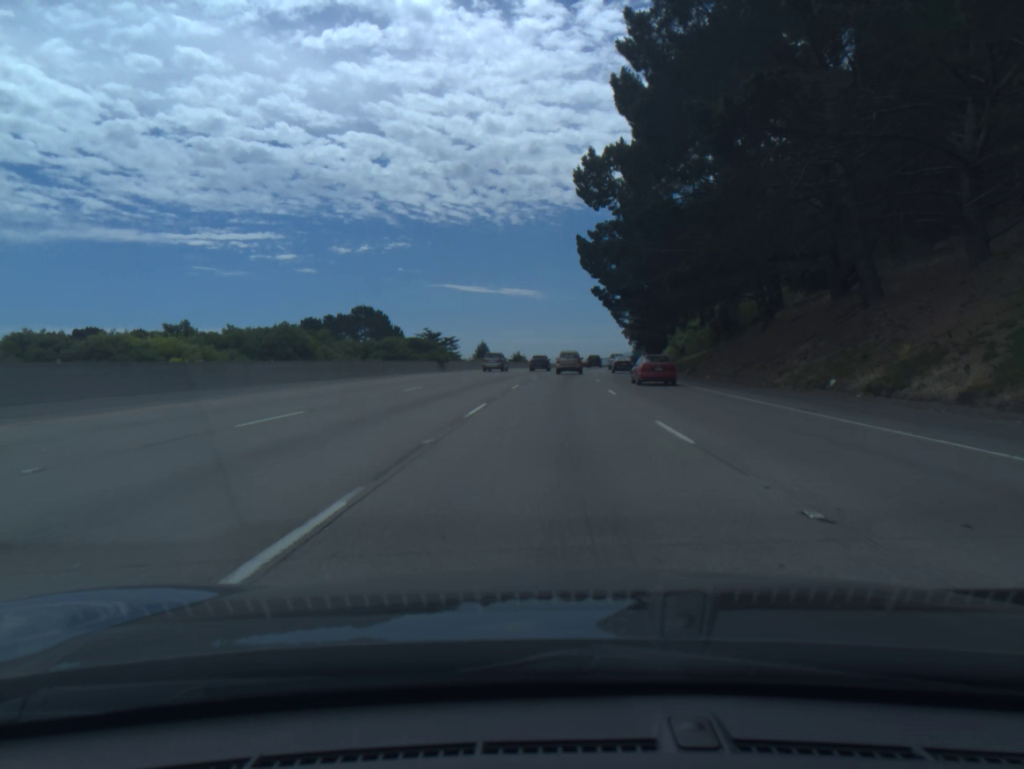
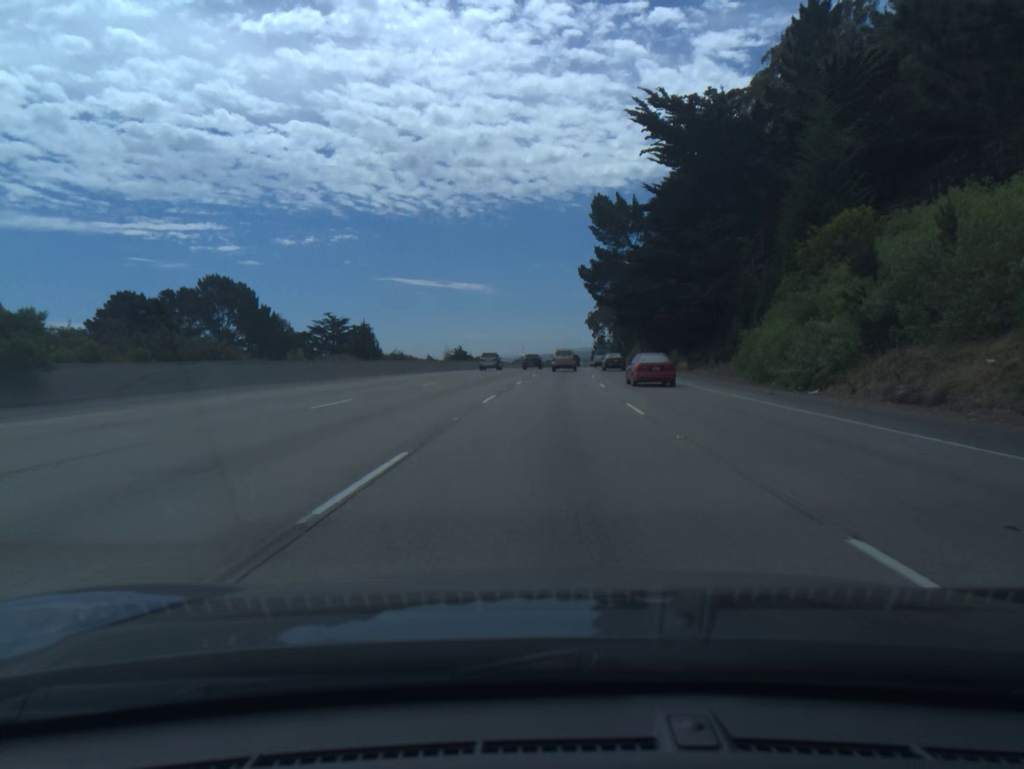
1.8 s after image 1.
(+1.8, +53.5) m; +4°
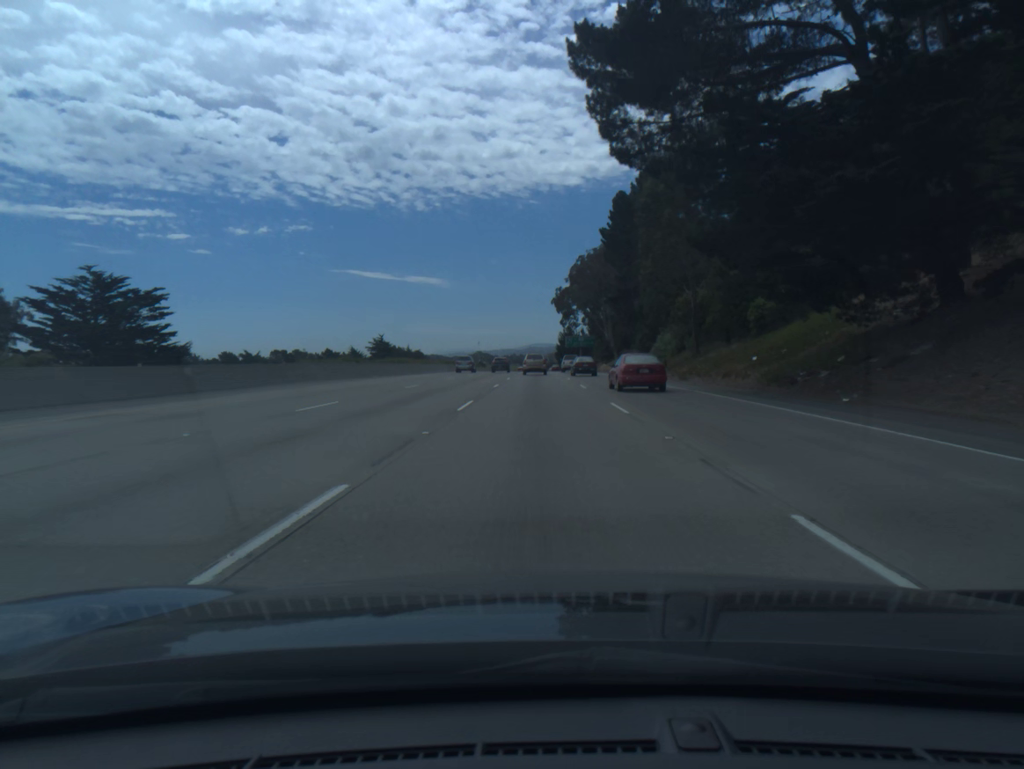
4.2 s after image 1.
(+2.4, +72.5) m; +3°
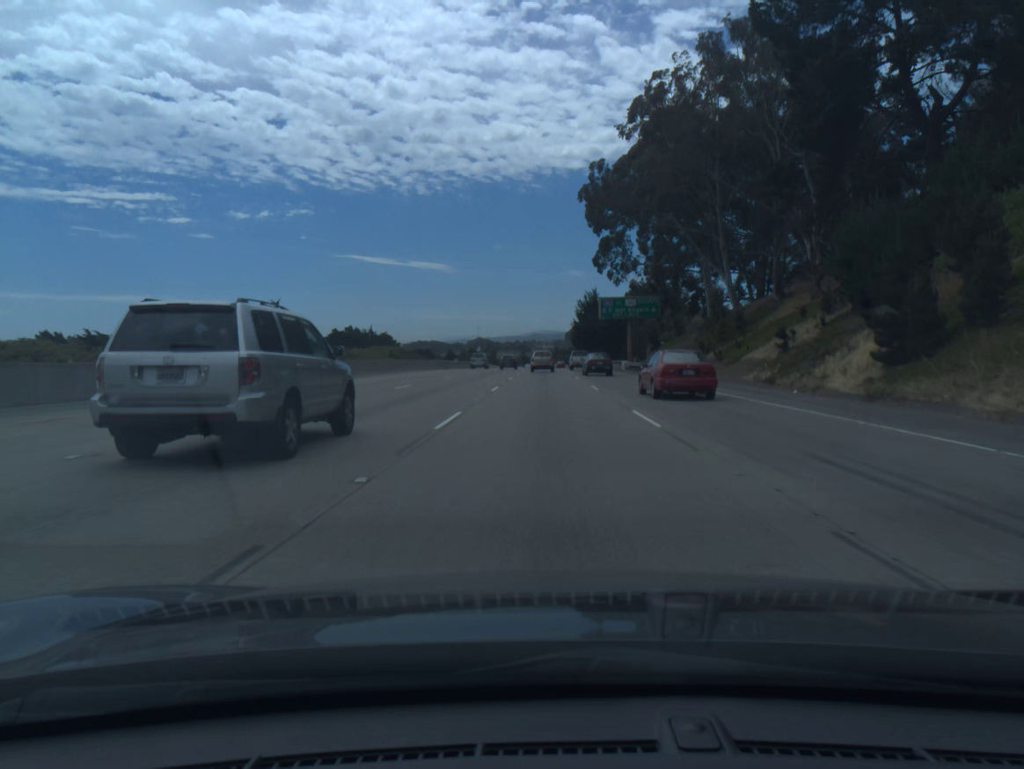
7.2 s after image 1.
(-0.6, +91.2) m; 0°
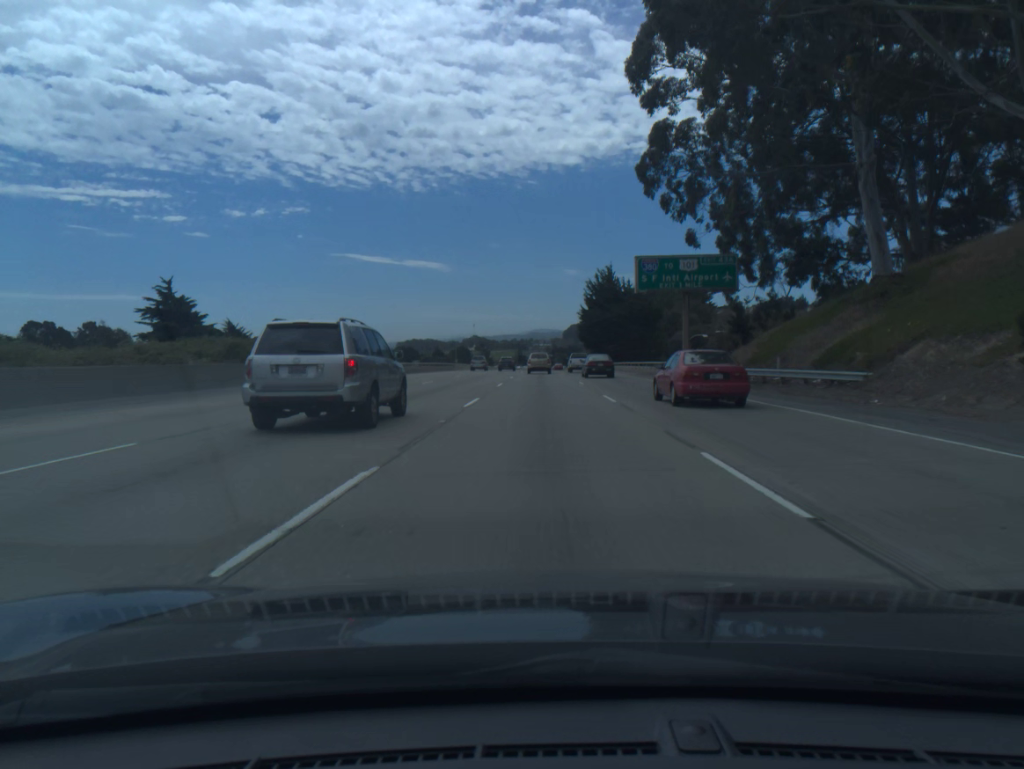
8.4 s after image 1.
(+0.1, +36.5) m; 0°
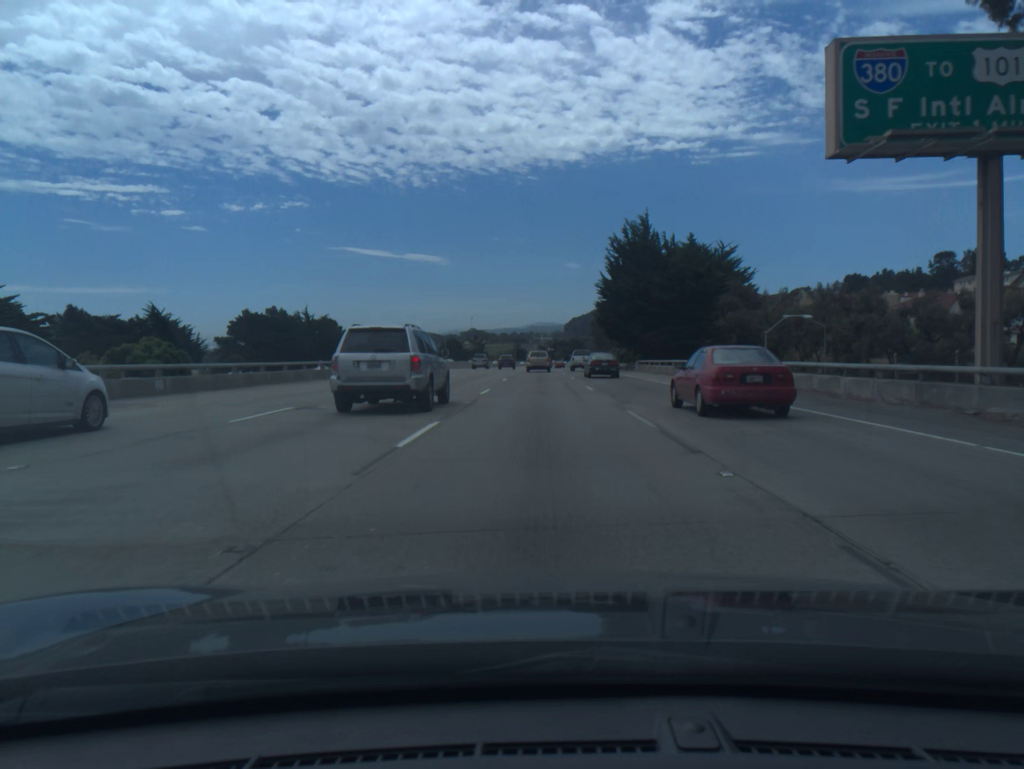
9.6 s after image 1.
(0.0, +36.6) m; 0°
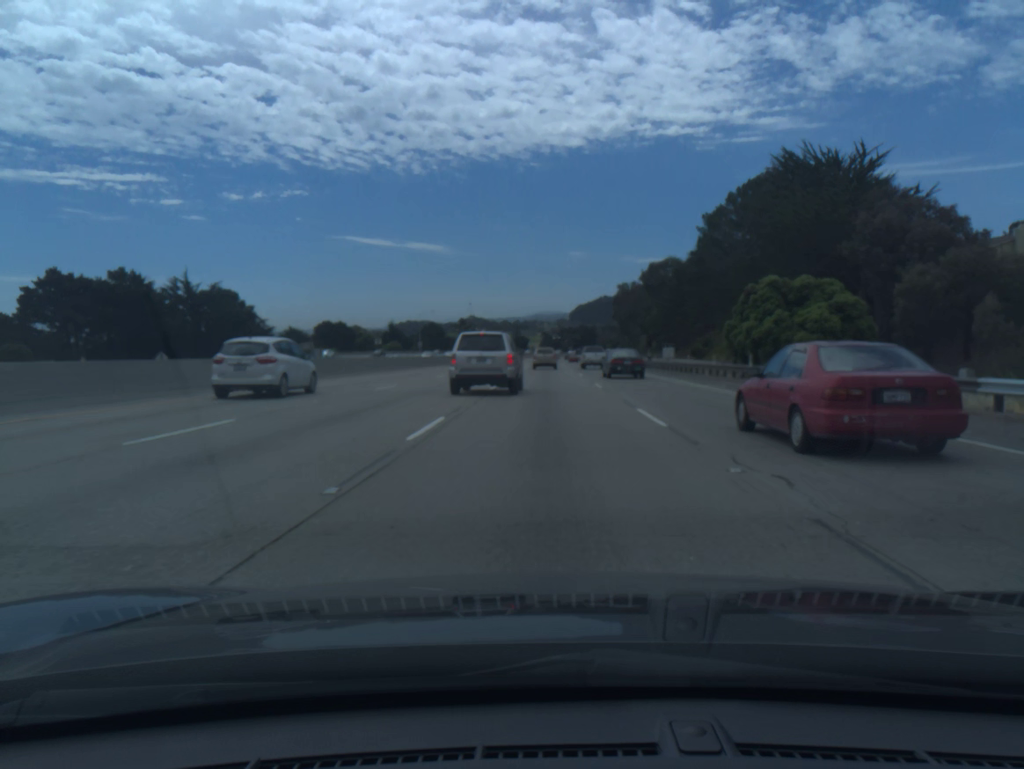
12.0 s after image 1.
(-0.2, +72.5) m; 0°
